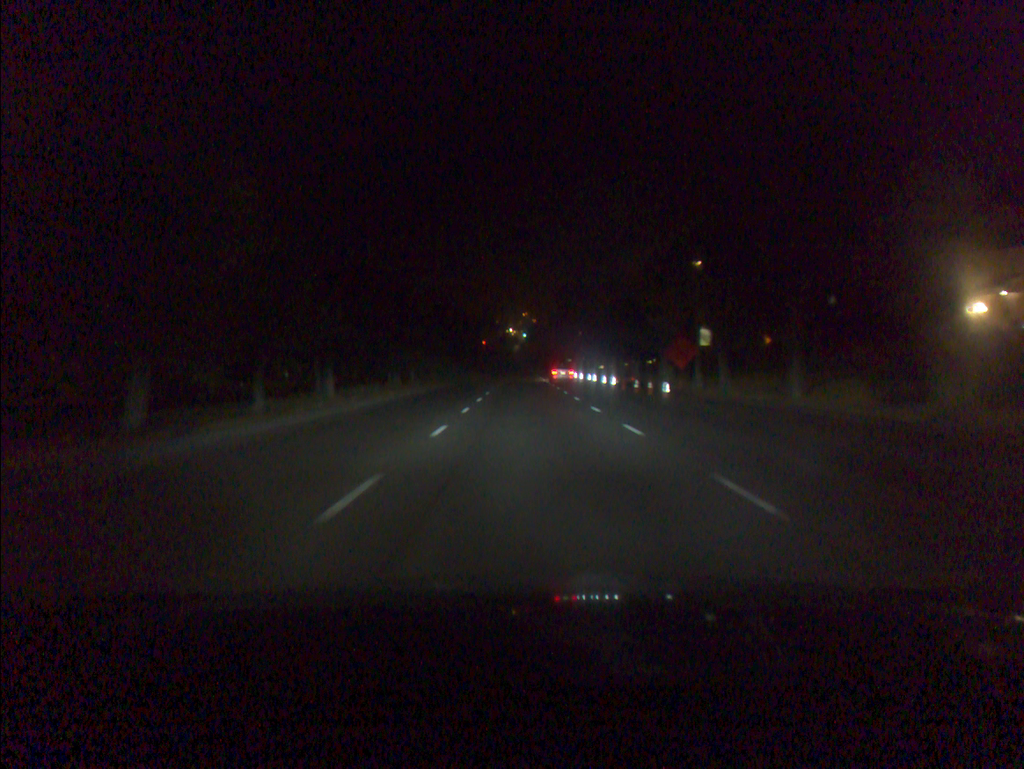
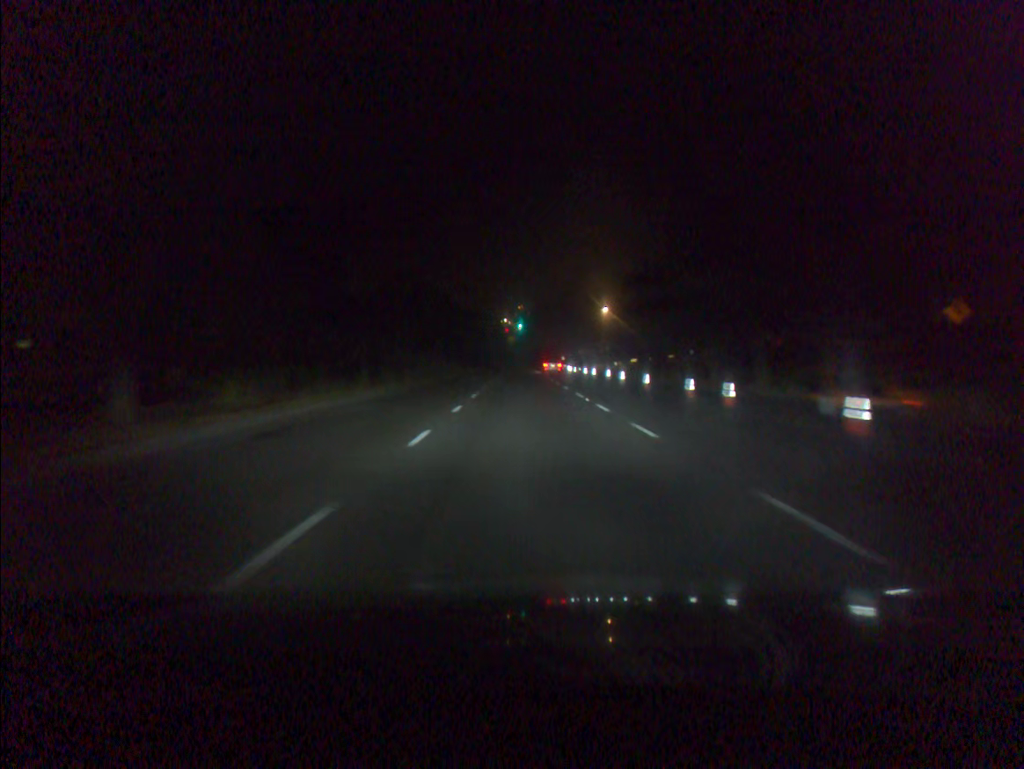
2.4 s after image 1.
(-0.1, +38.3) m; 0°
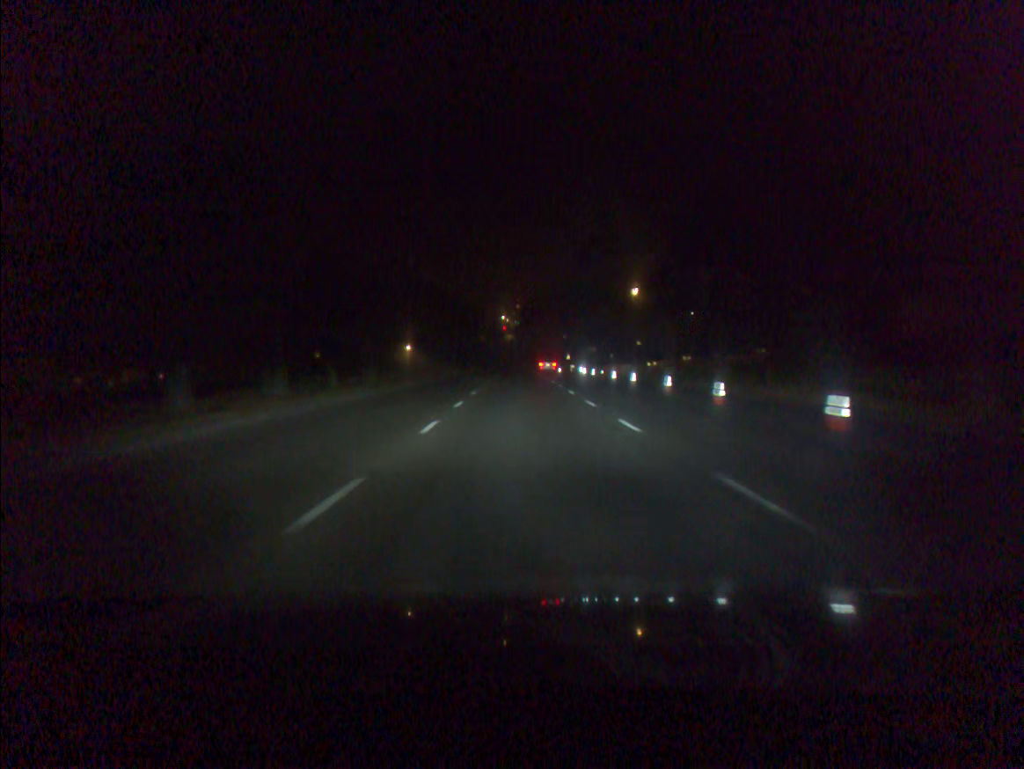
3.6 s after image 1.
(0.0, +20.1) m; 0°
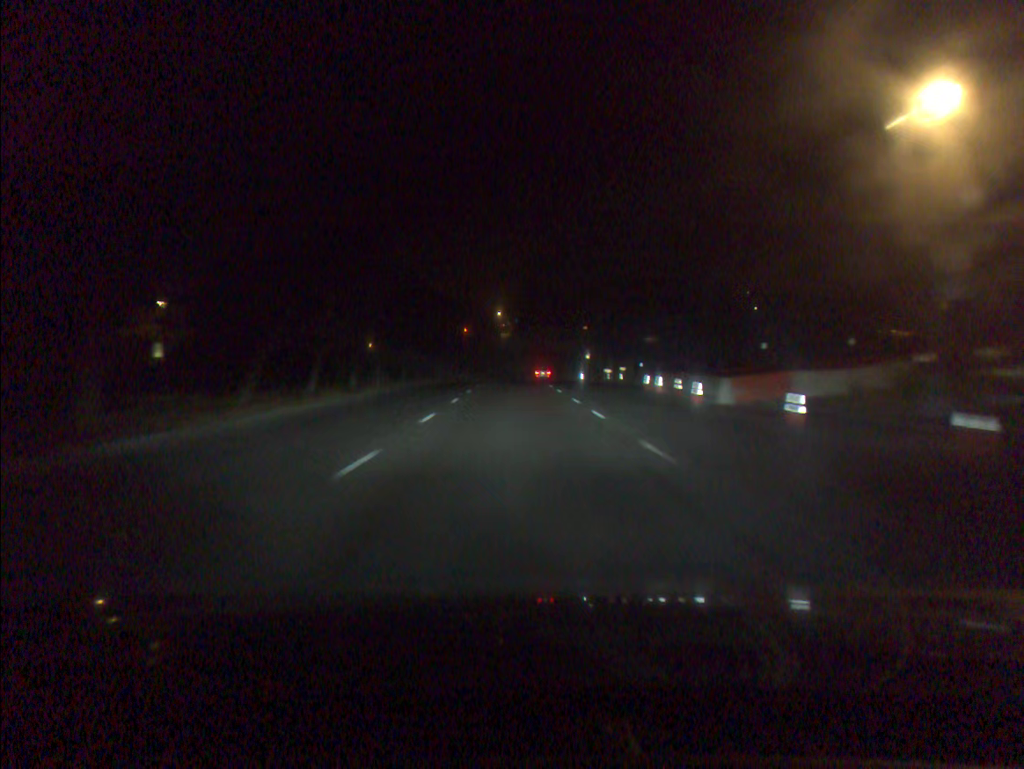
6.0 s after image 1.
(+0.1, +41.2) m; 0°
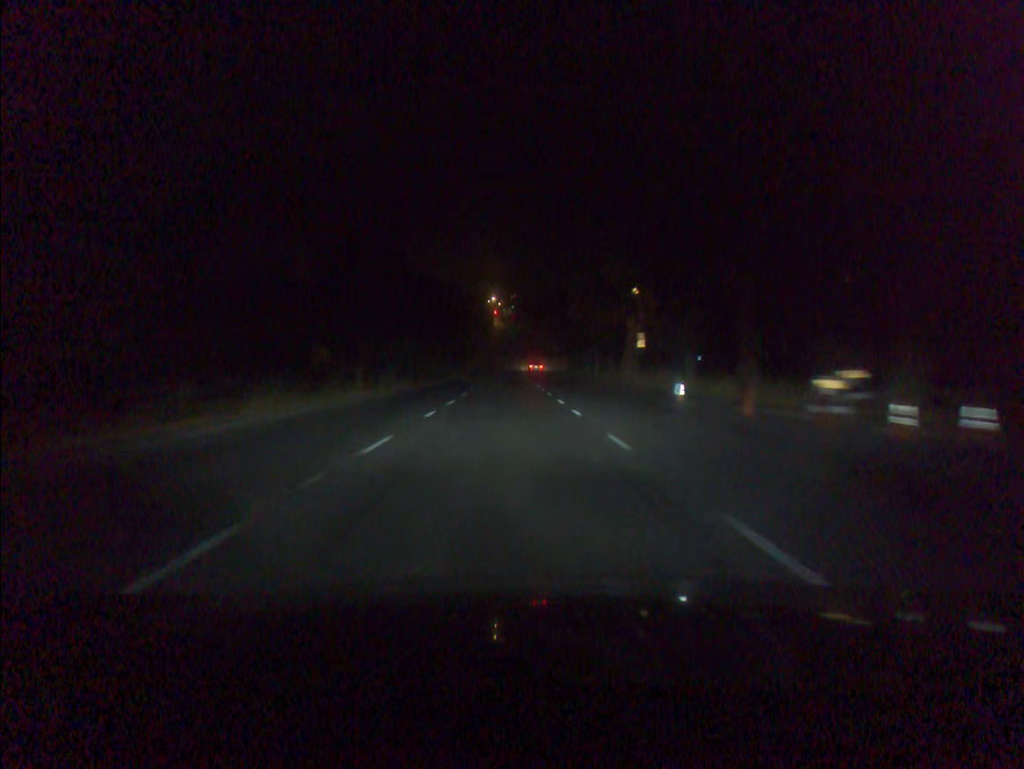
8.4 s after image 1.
(-0.1, +41.1) m; 0°
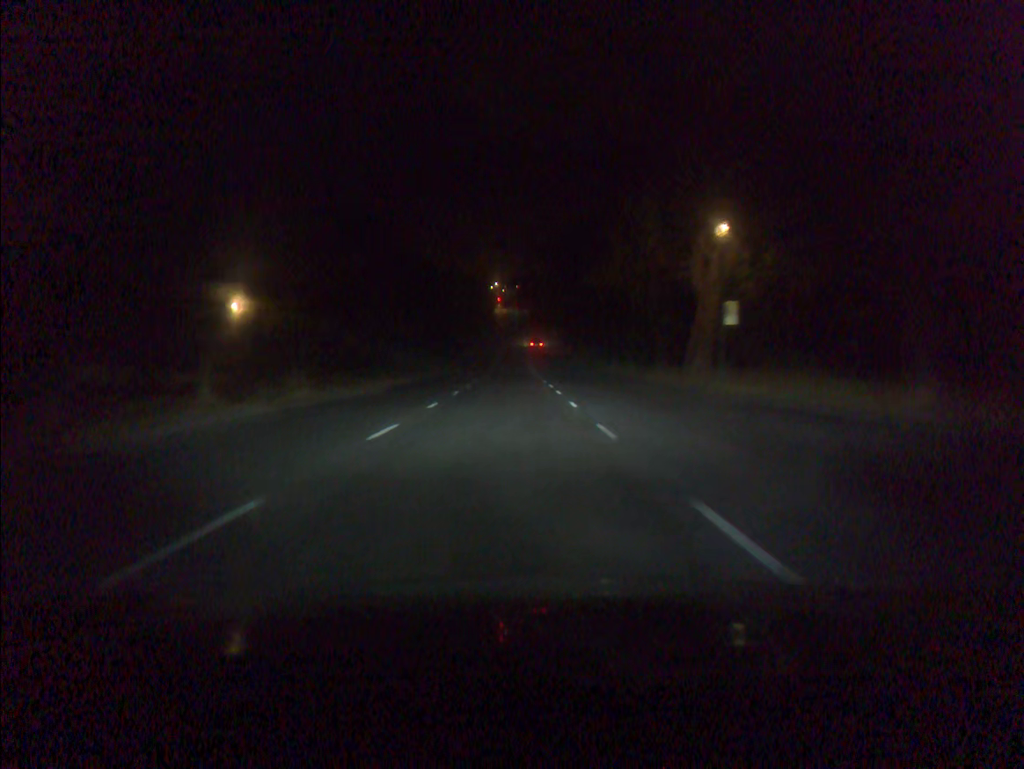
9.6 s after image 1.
(-0.1, +20.6) m; -1°
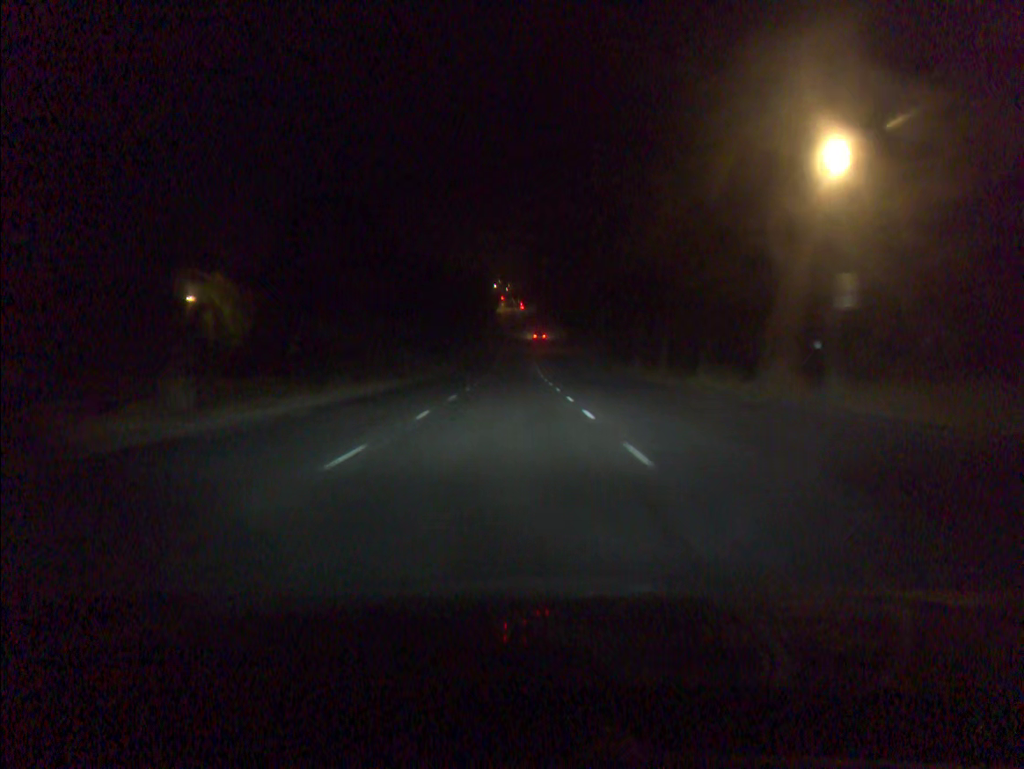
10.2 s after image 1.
(0.0, +10.3) m; 0°
